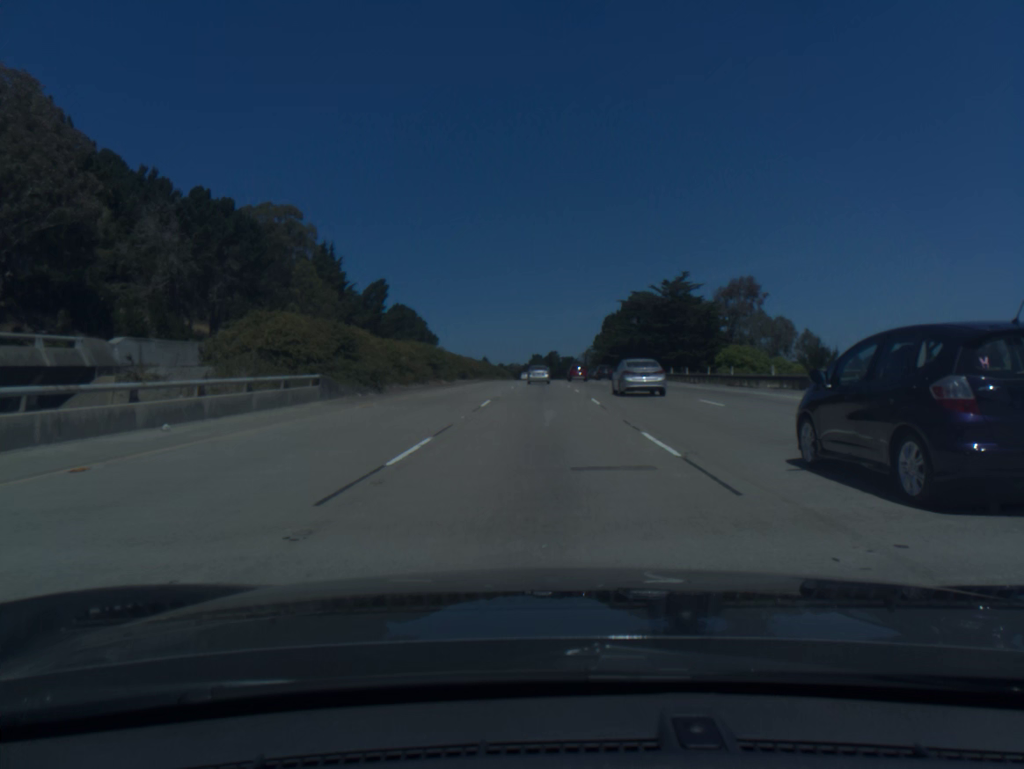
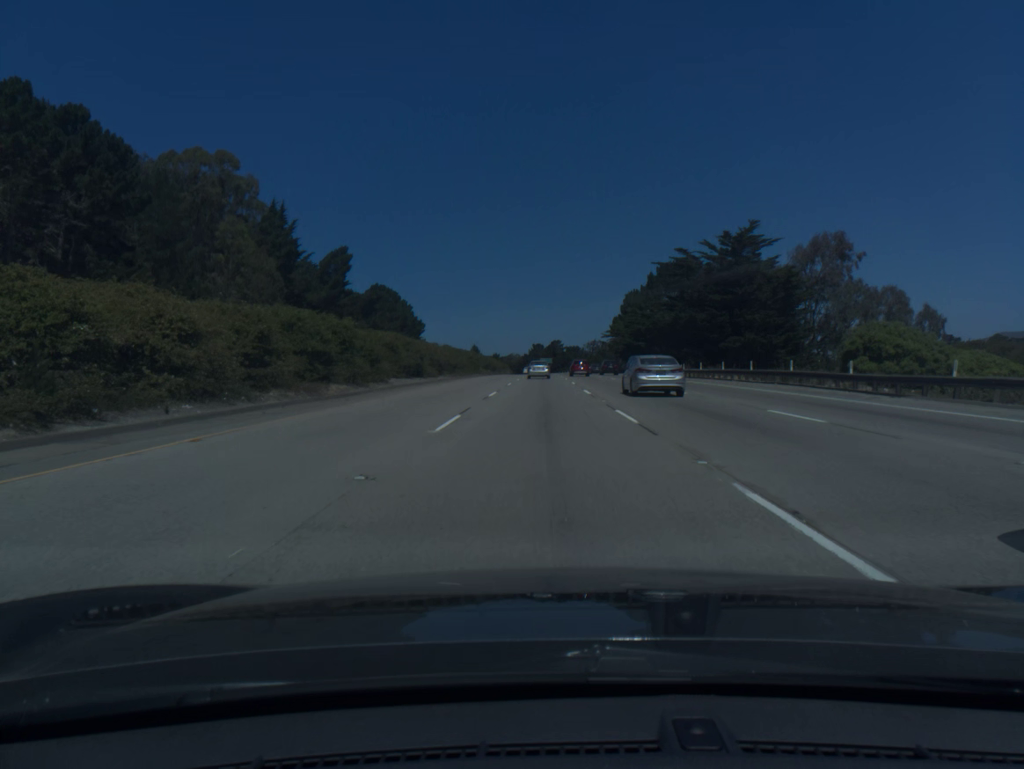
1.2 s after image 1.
(-0.1, +35.0) m; 0°
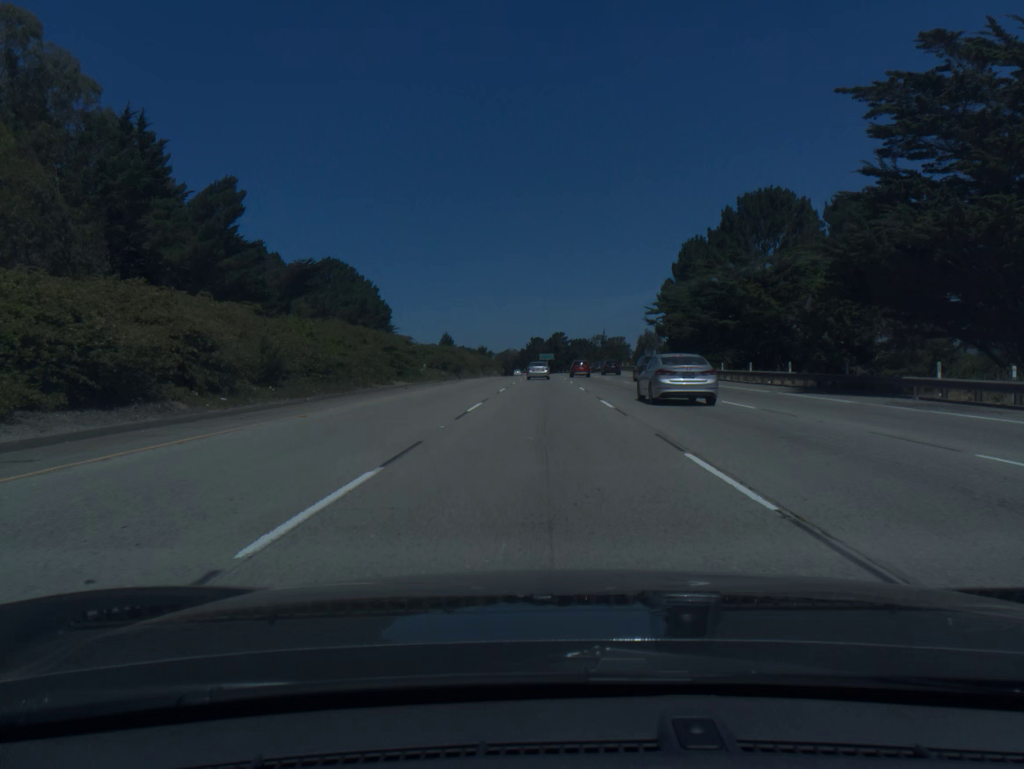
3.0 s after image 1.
(+0.1, +52.8) m; 0°
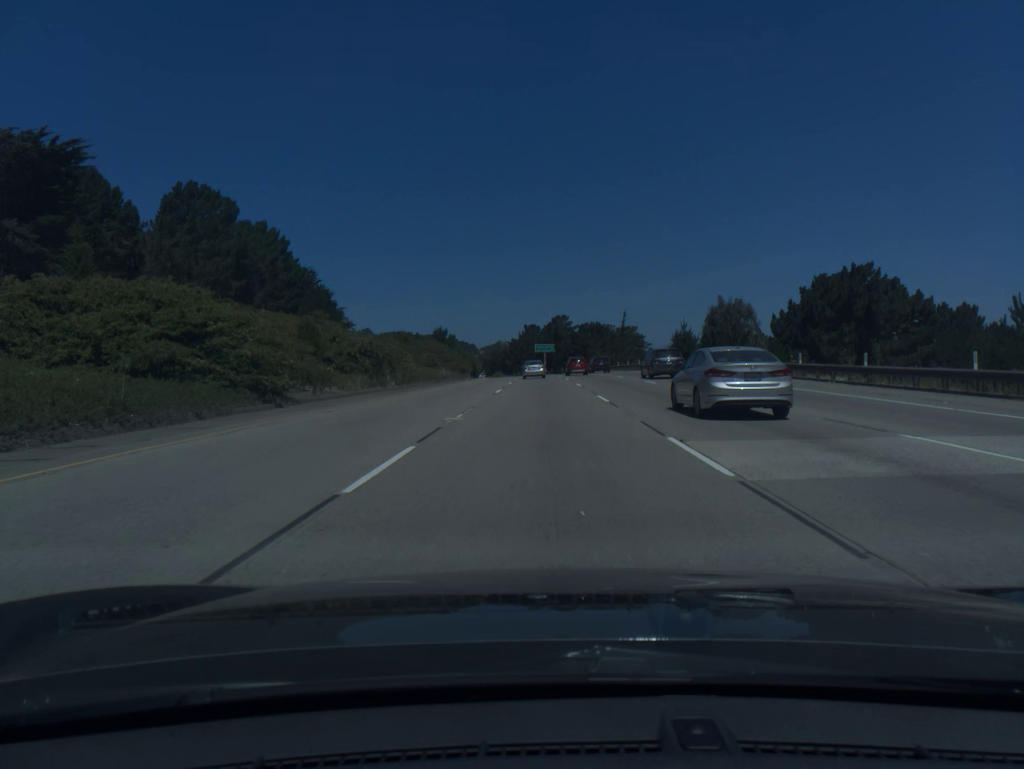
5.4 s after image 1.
(+0.1, +70.7) m; 0°
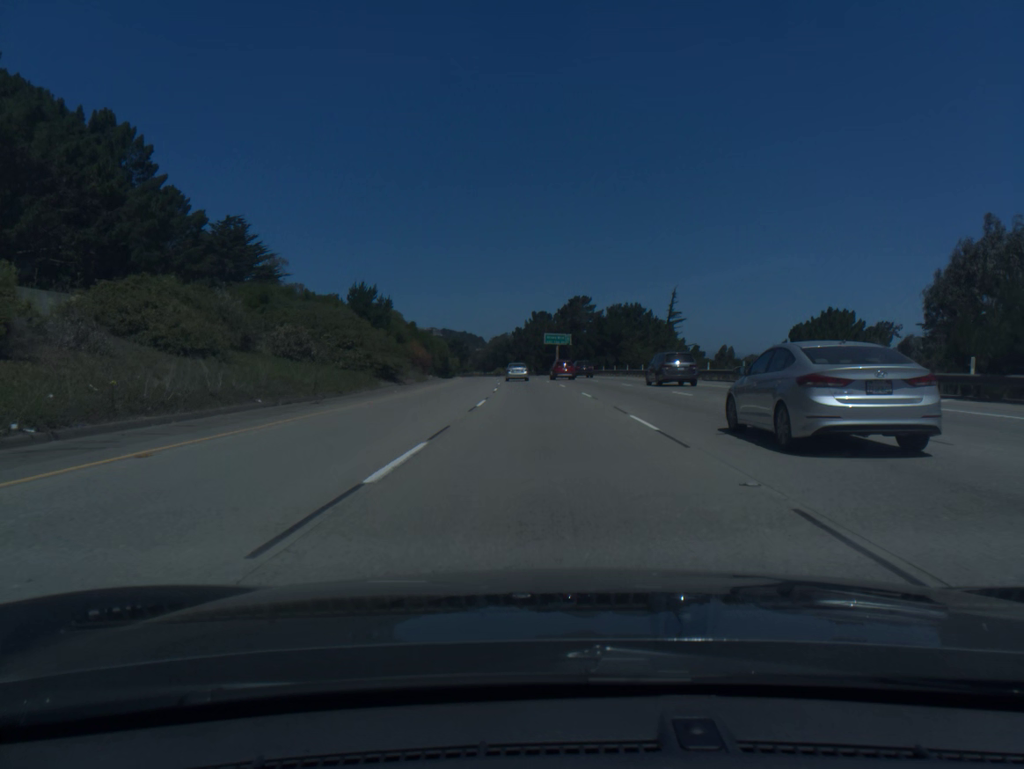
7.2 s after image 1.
(-0.1, +53.3) m; -1°
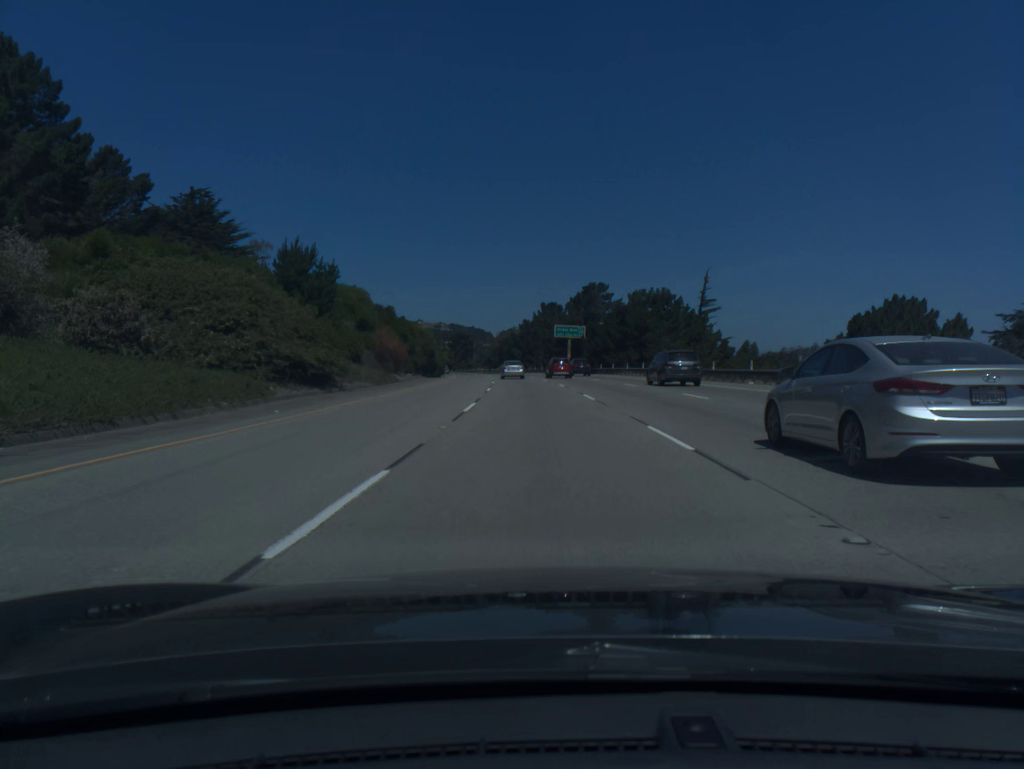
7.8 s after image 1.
(-0.1, +17.8) m; -1°
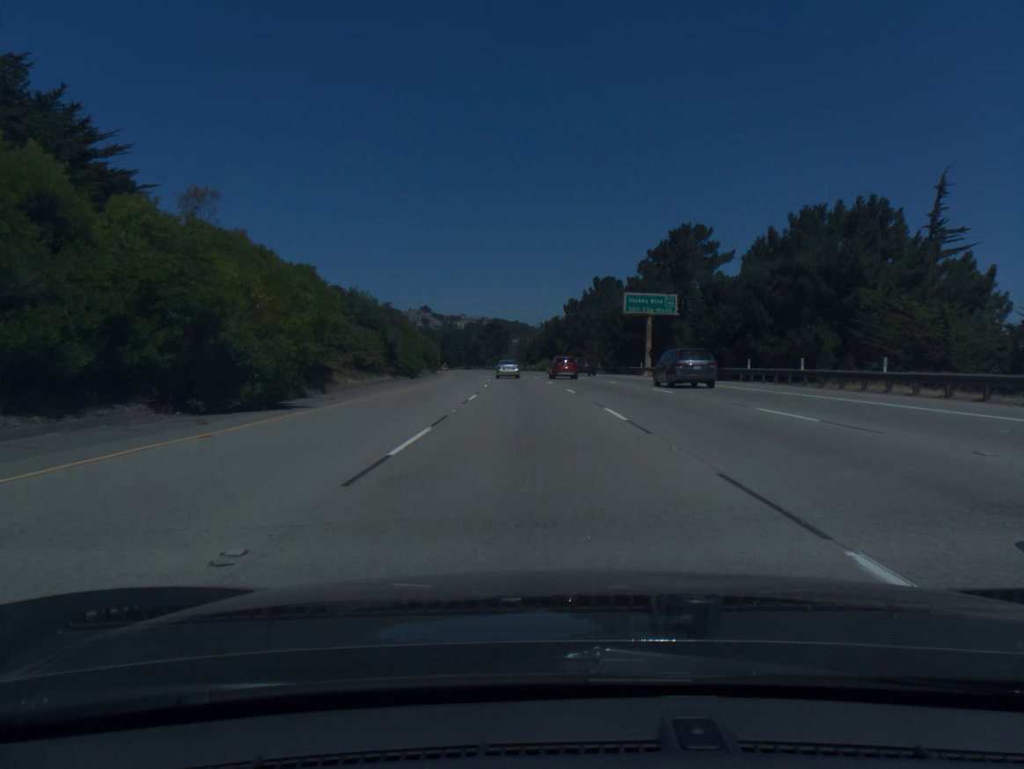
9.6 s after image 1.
(-1.4, +53.1) m; -3°
